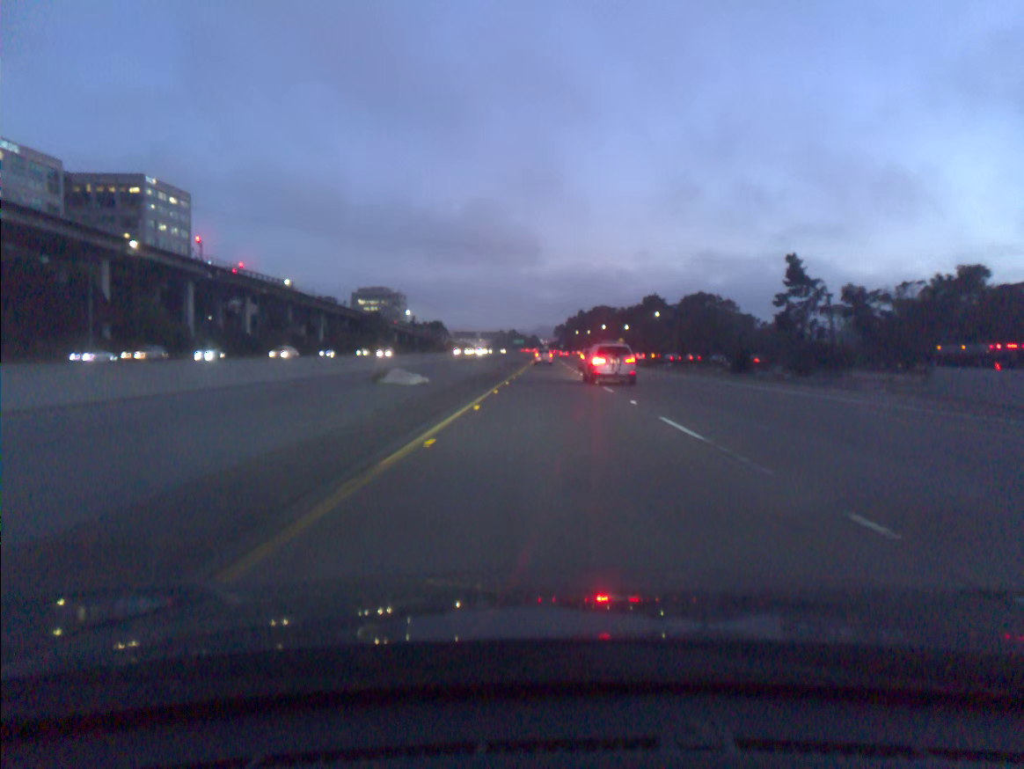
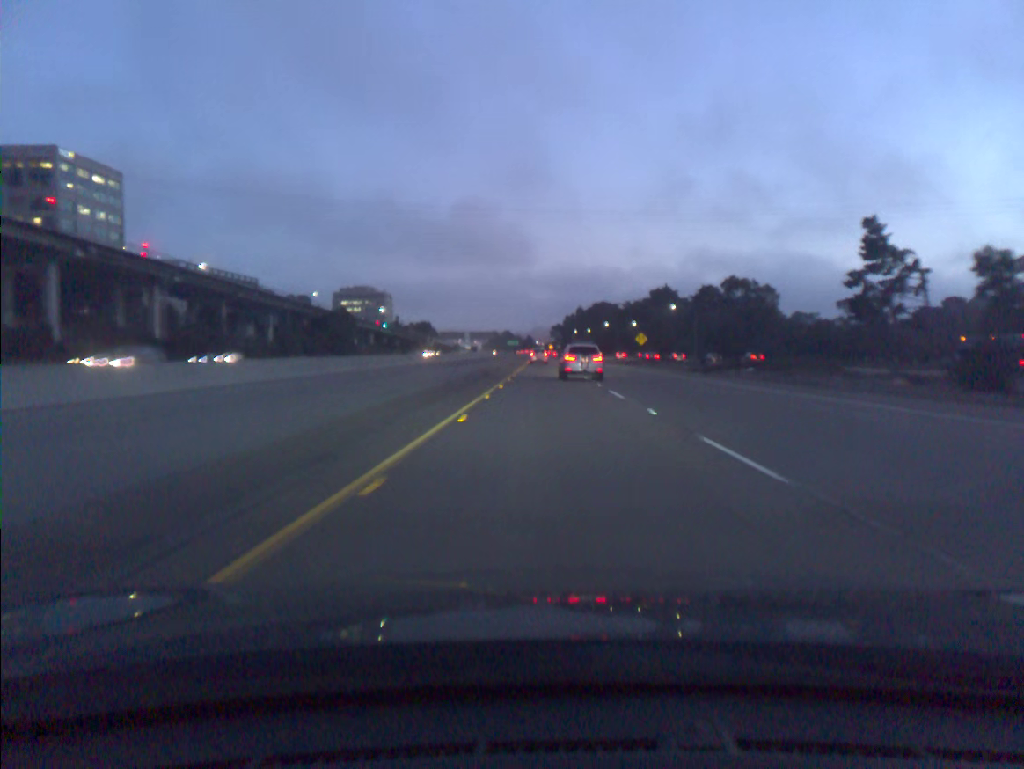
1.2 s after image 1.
(+0.1, +32.8) m; 0°
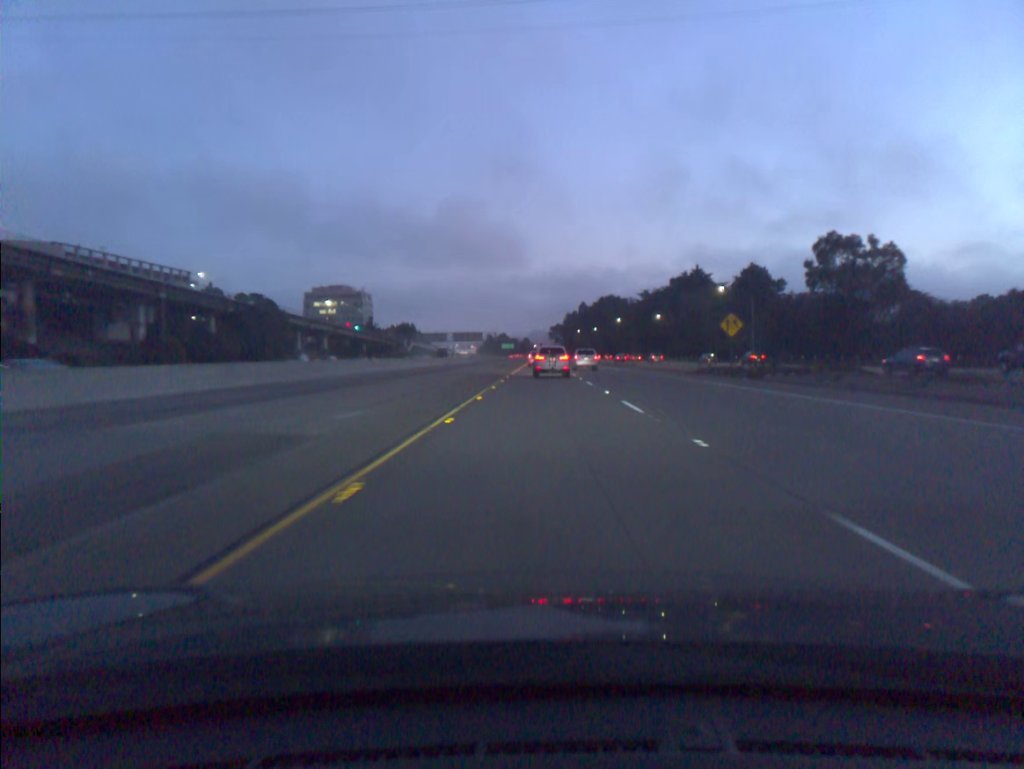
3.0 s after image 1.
(+0.1, +50.2) m; 0°
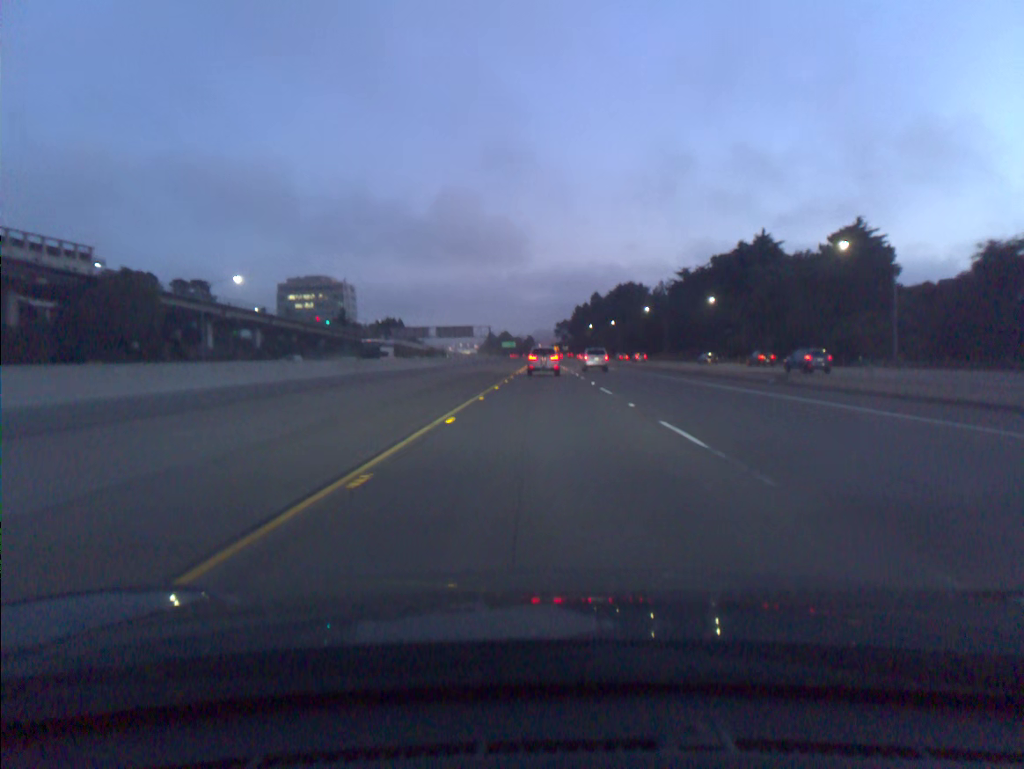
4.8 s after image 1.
(-0.2, +50.9) m; 0°
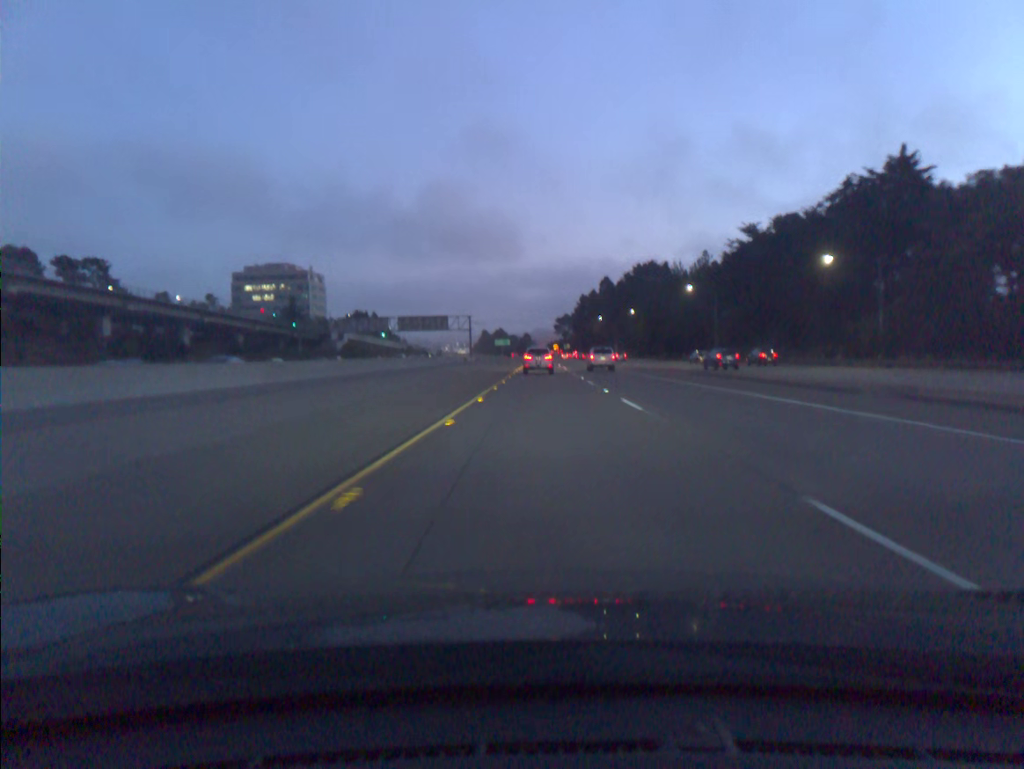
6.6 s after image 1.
(0.0, +51.2) m; 0°
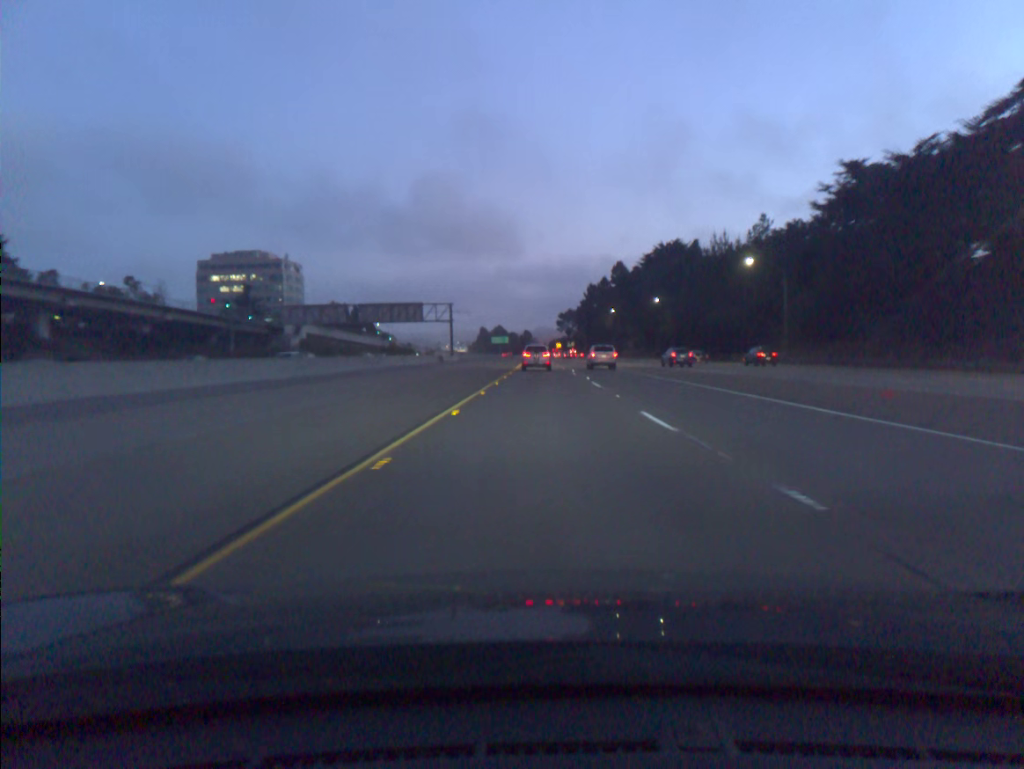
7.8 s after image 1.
(0.0, +34.2) m; 0°
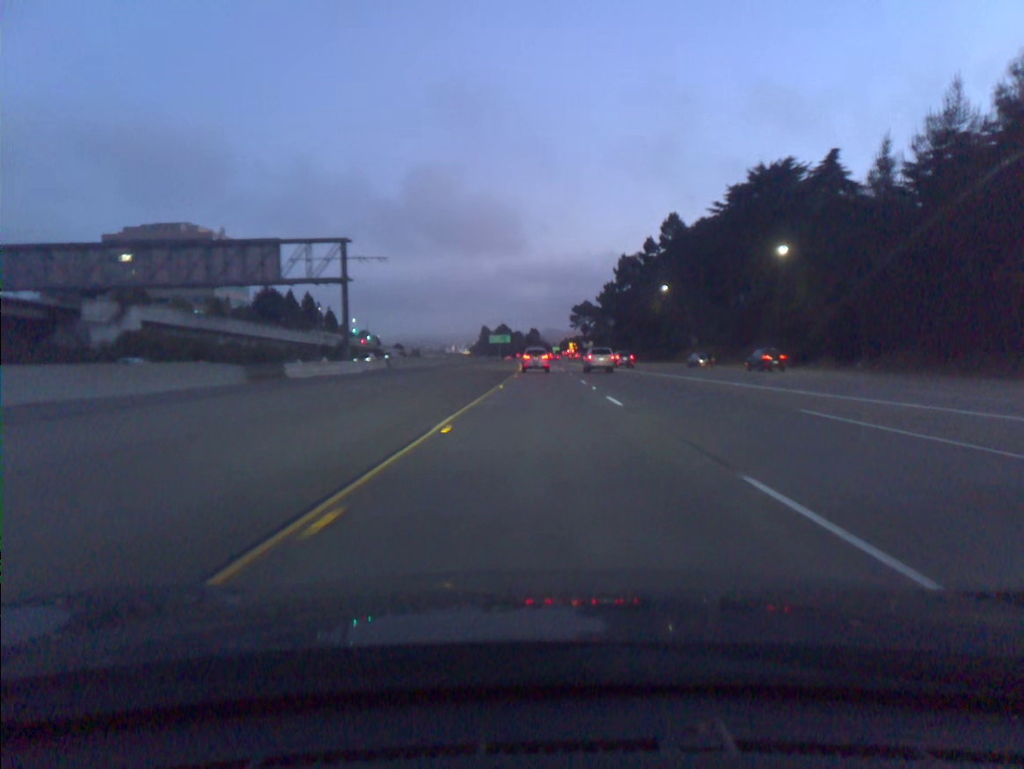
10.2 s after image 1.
(-0.4, +68.2) m; -1°
